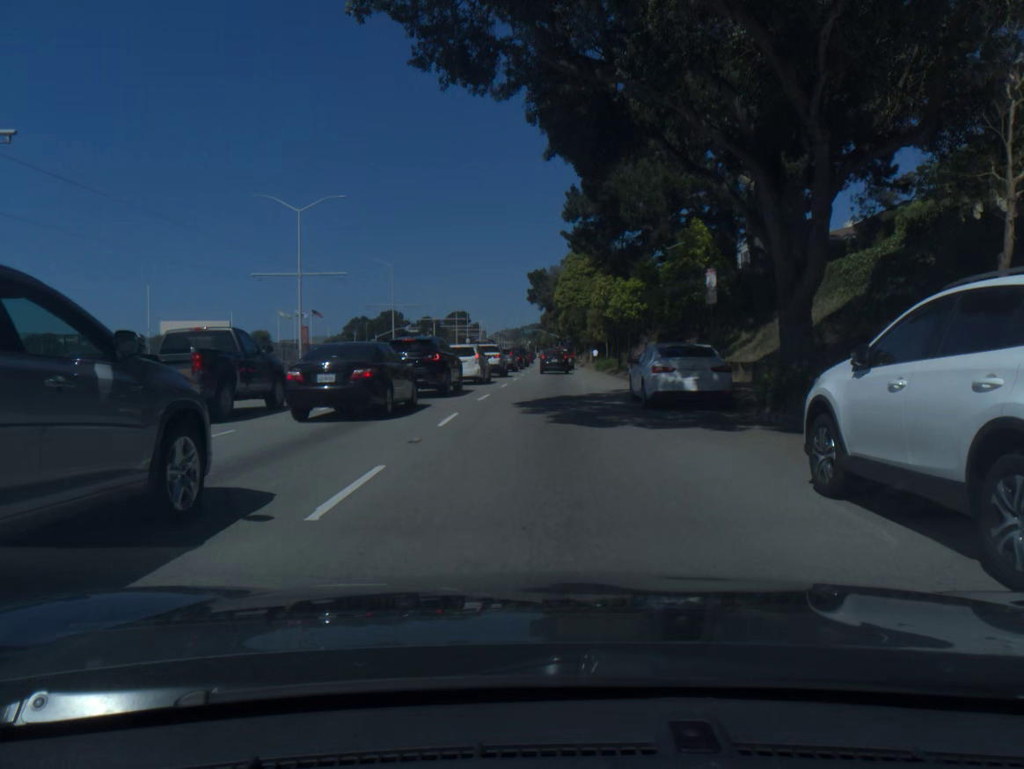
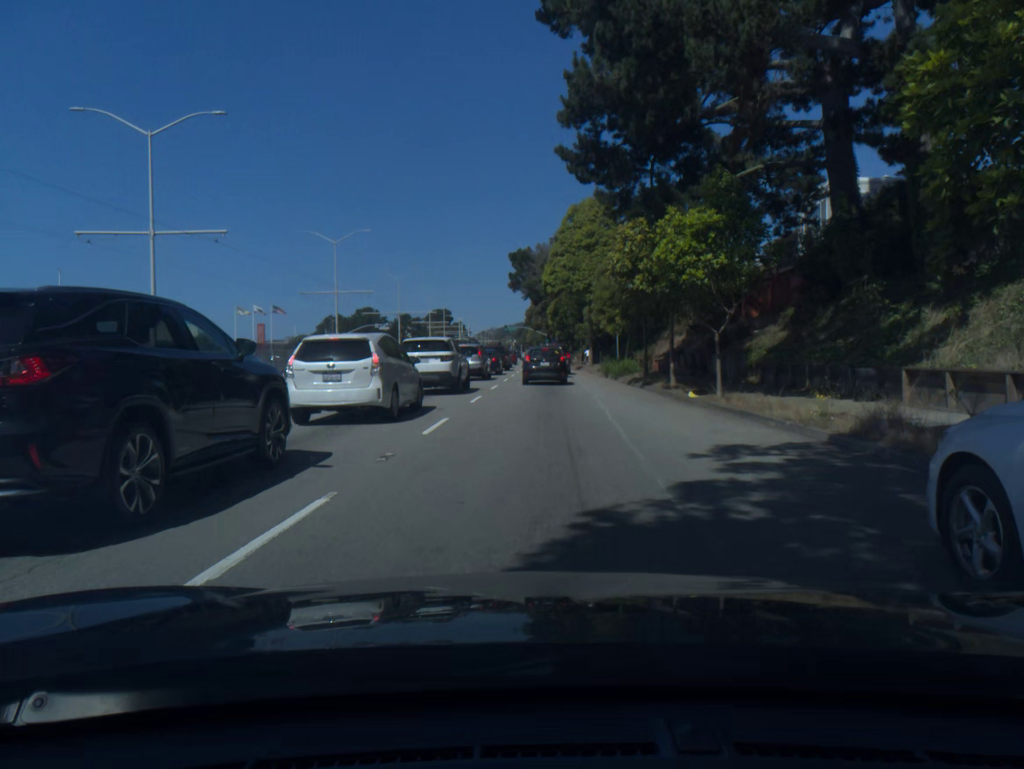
(+0.1, +16.4) m; +1°
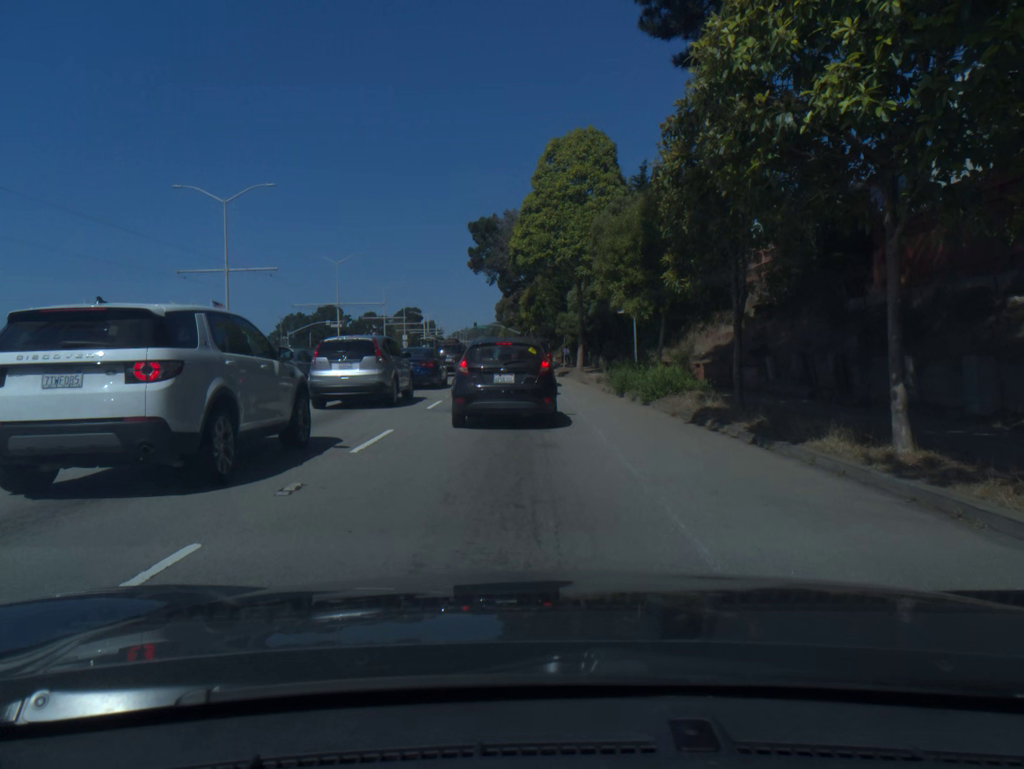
(+0.3, +16.6) m; +2°
